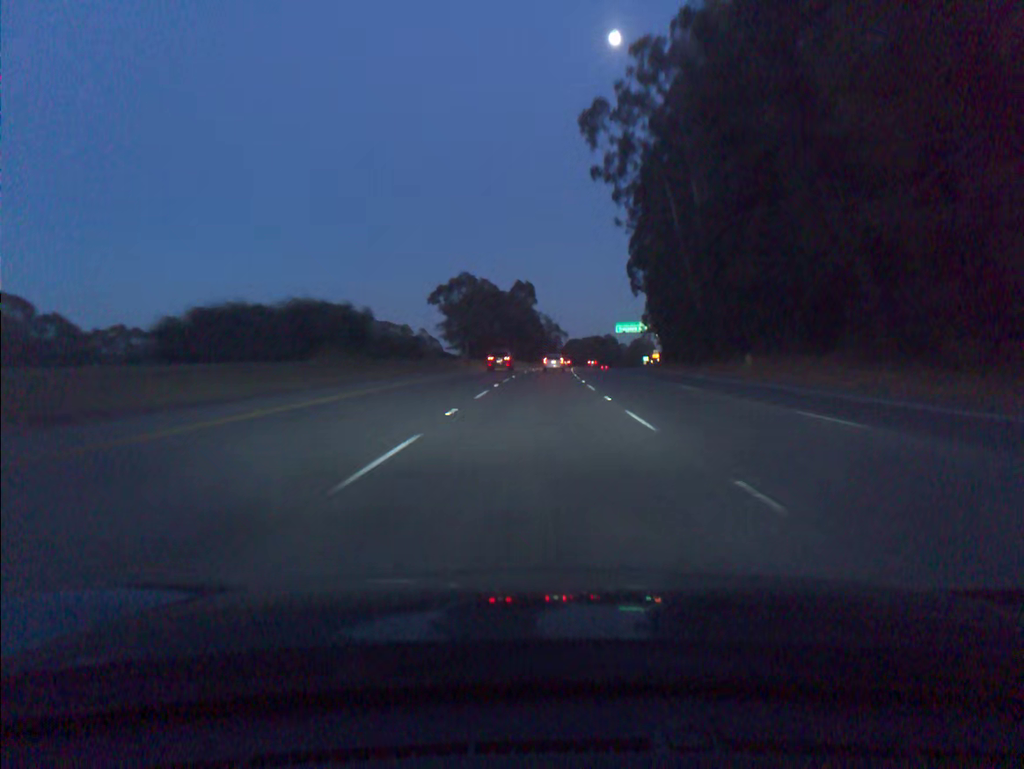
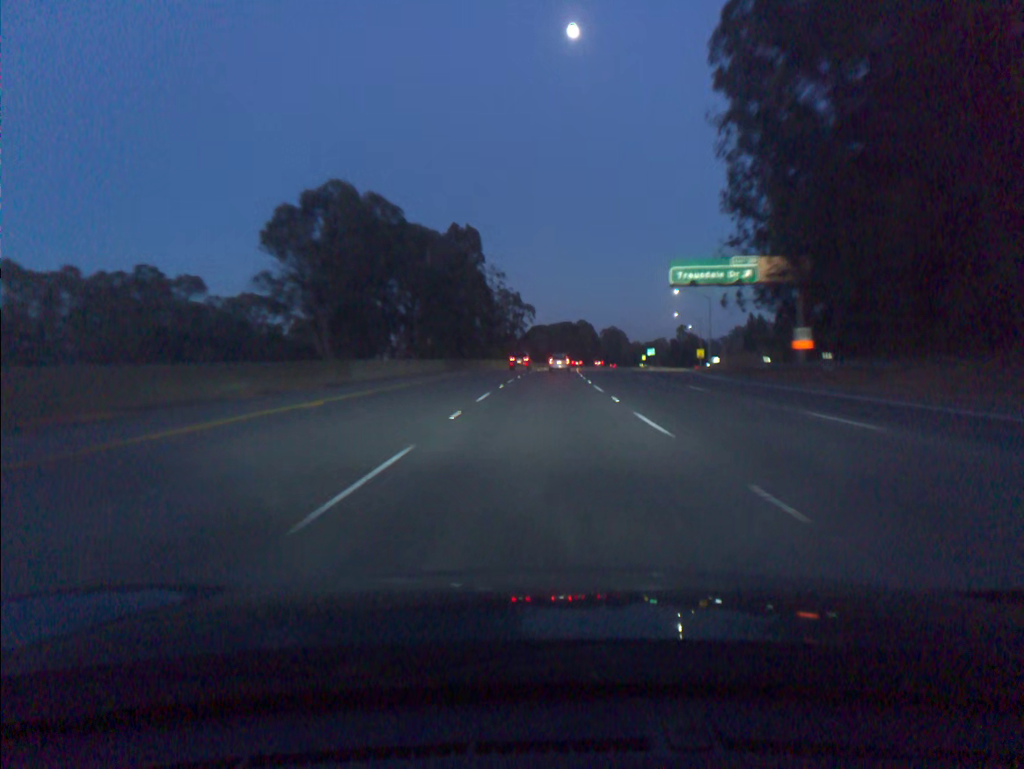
(+2.2, +88.5) m; +3°
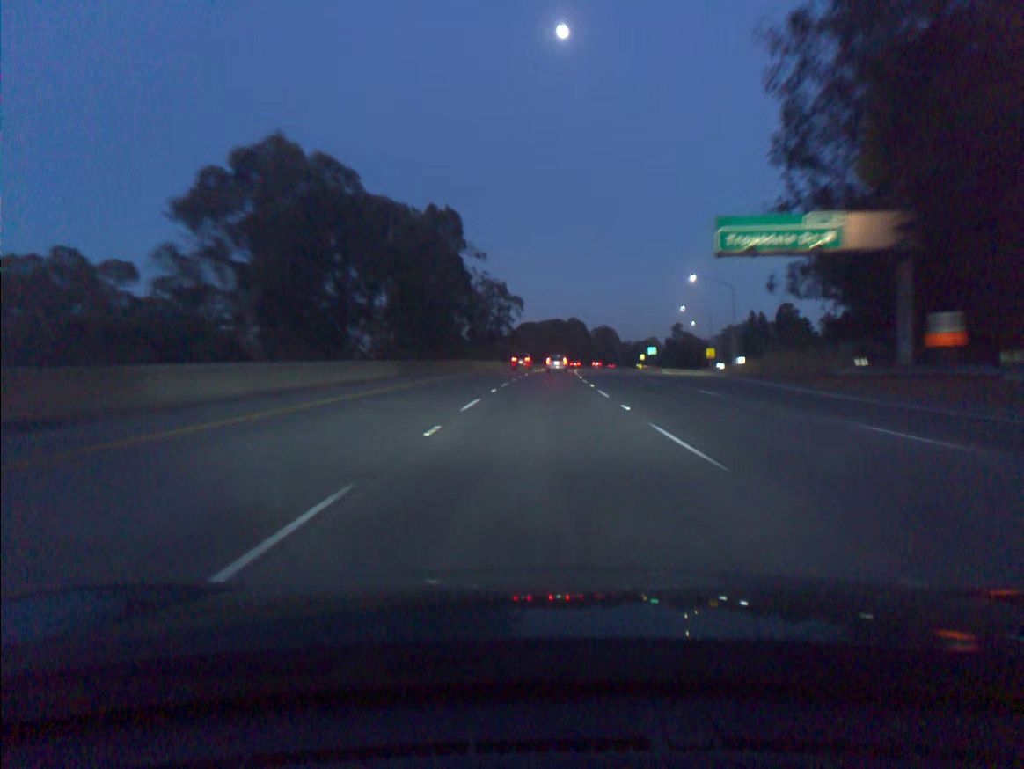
(+0.1, +17.7) m; +1°
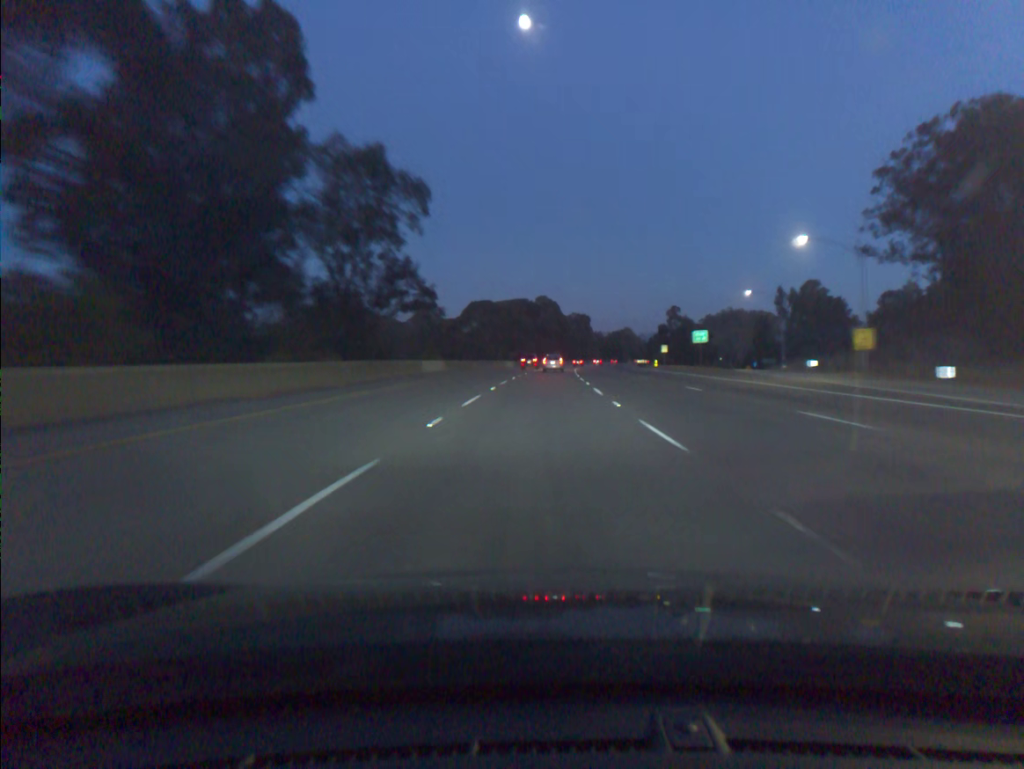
(+1.8, +71.2) m; +3°
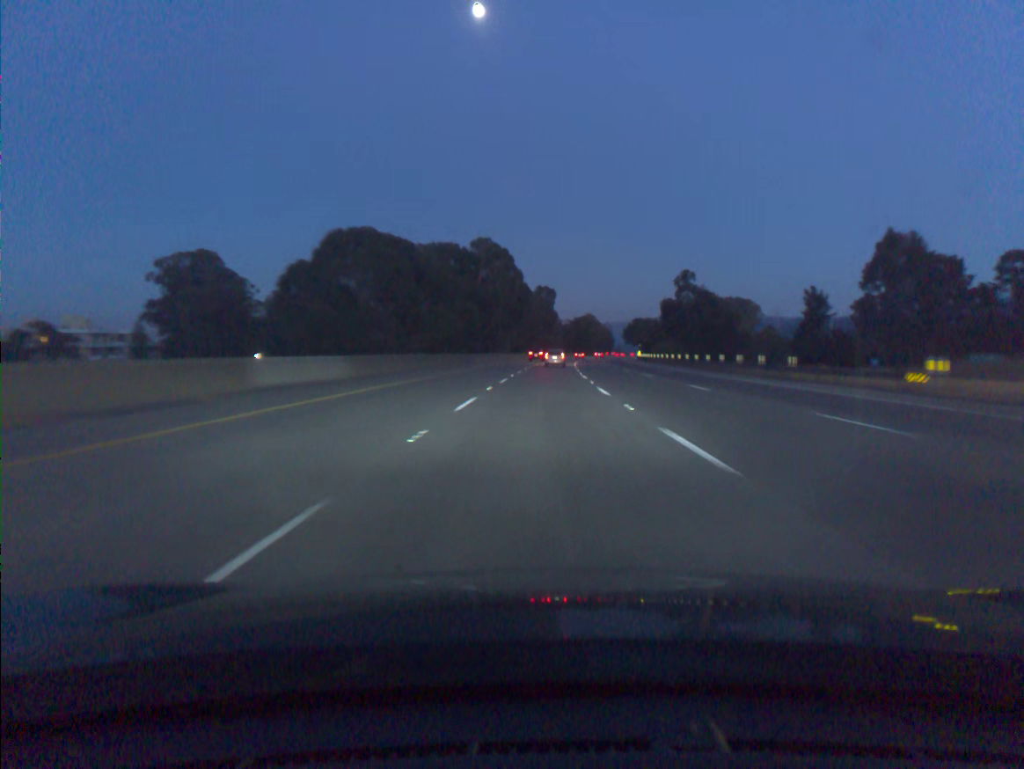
(+2.4, +89.8) m; +3°
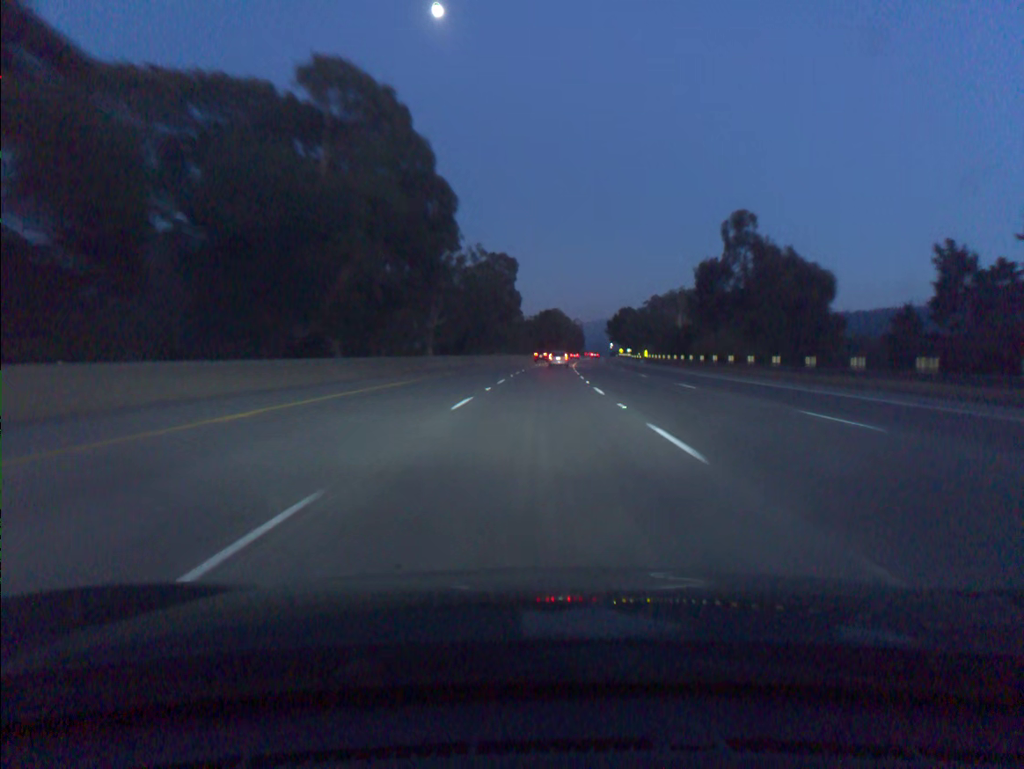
(+1.8, +72.3) m; +3°
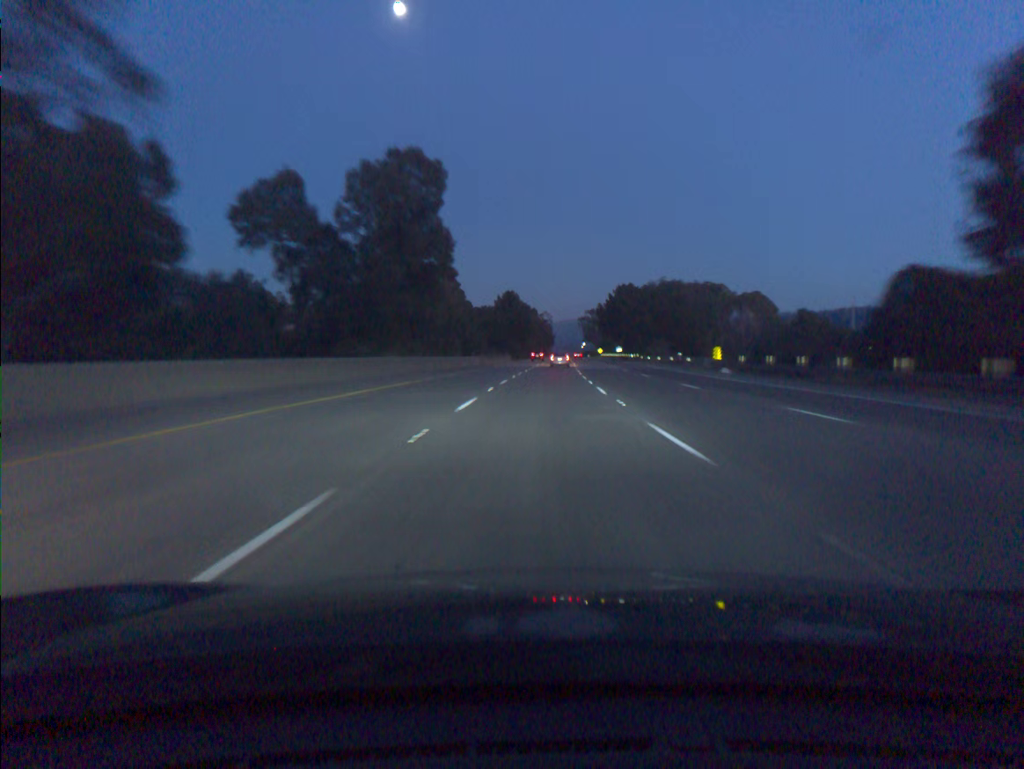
(+1.6, +72.7) m; +3°
